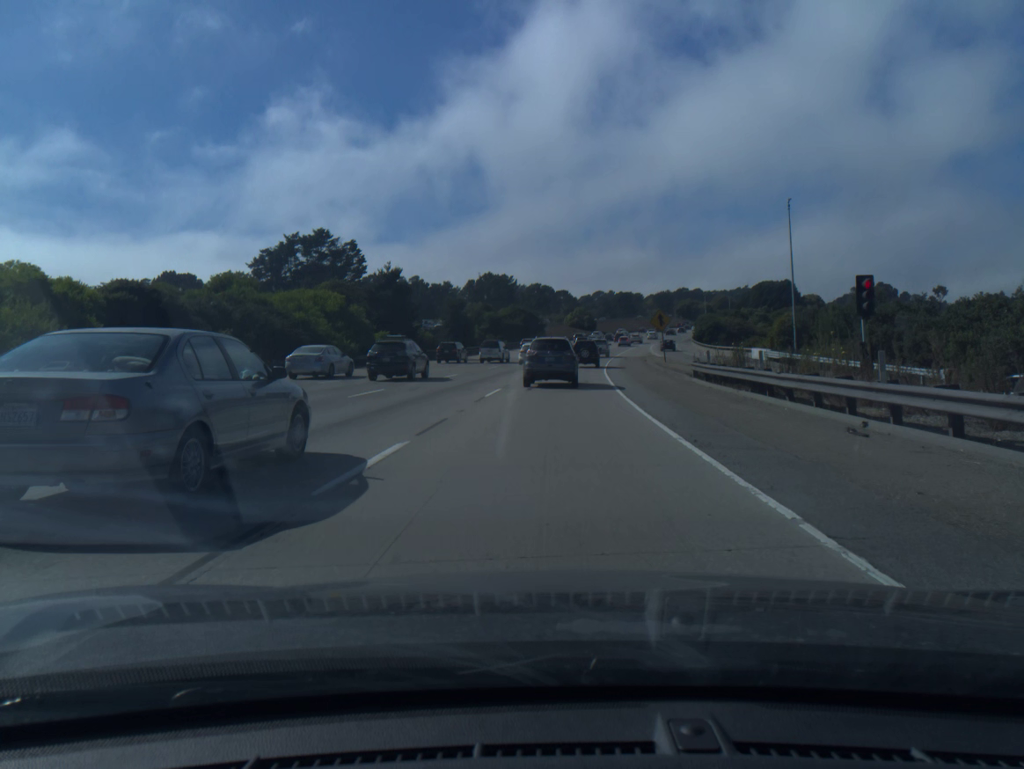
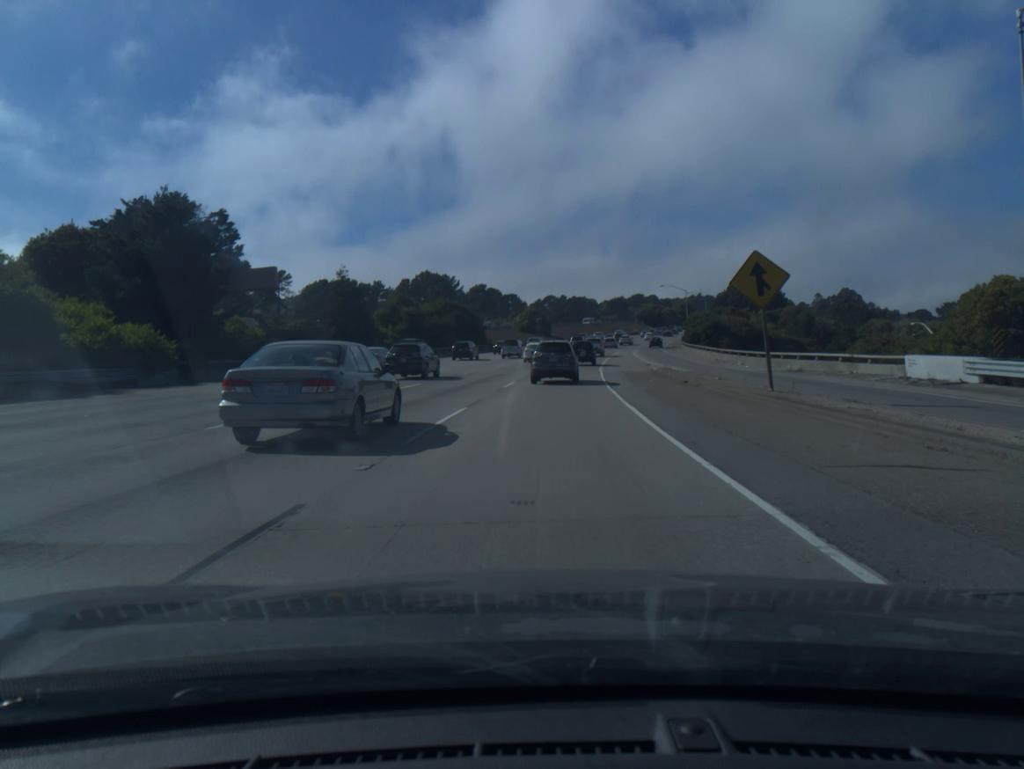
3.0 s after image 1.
(+1.3, +36.7) m; +4°
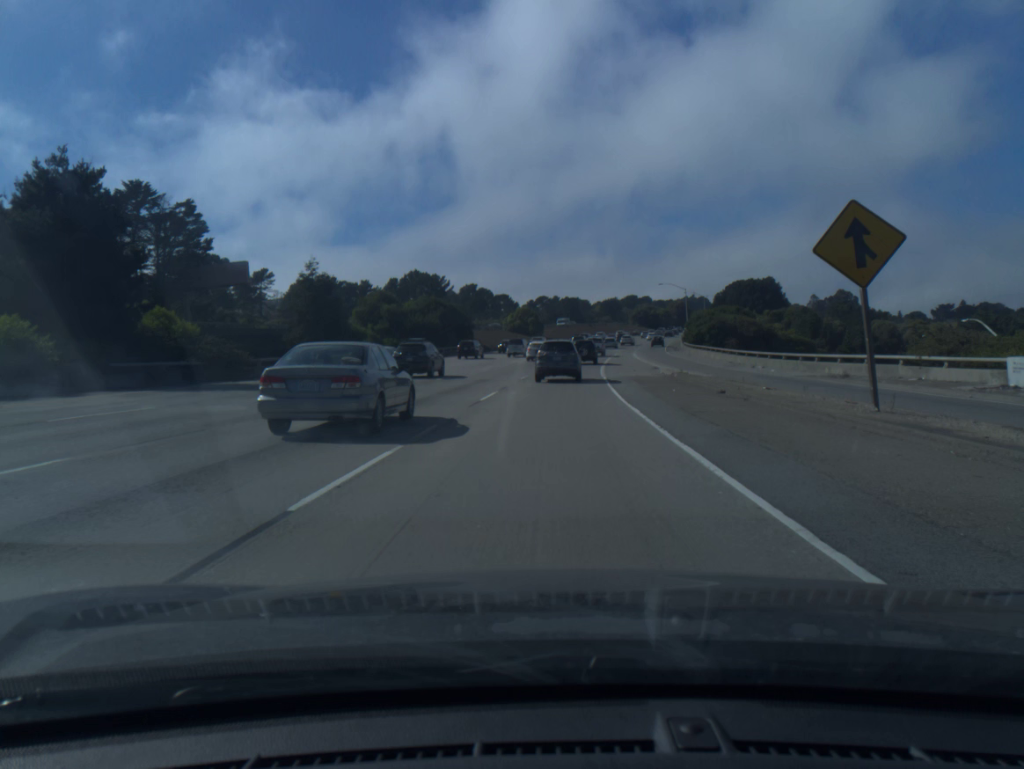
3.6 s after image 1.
(0.0, +7.5) m; 0°
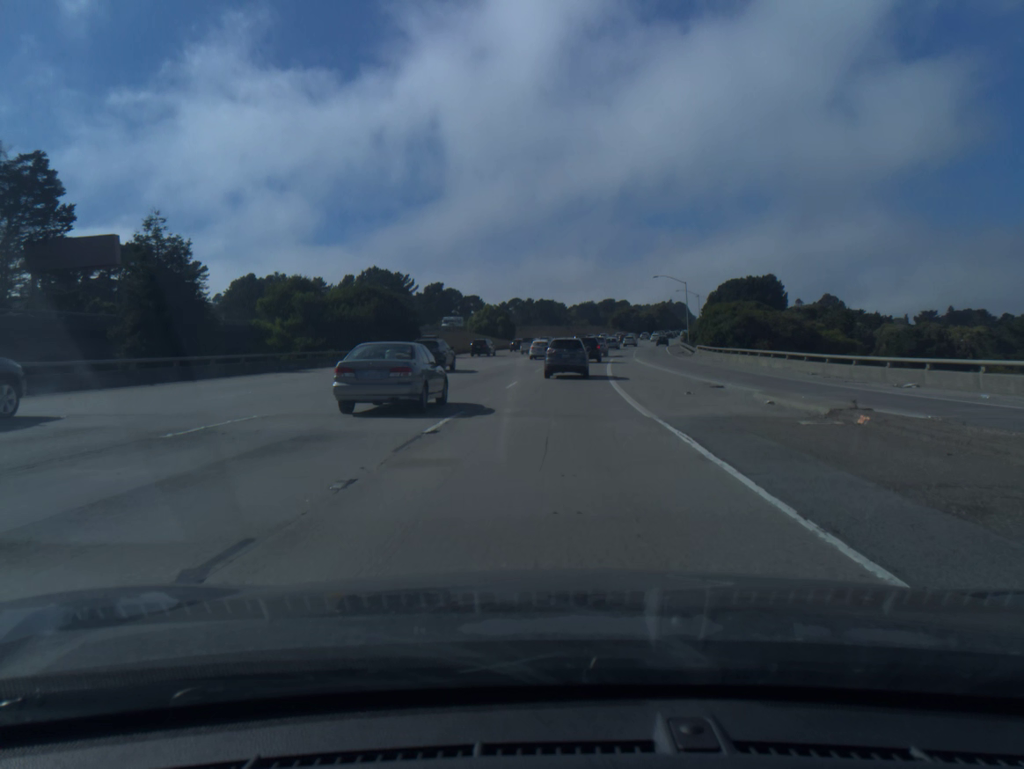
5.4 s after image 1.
(+0.4, +23.0) m; +2°
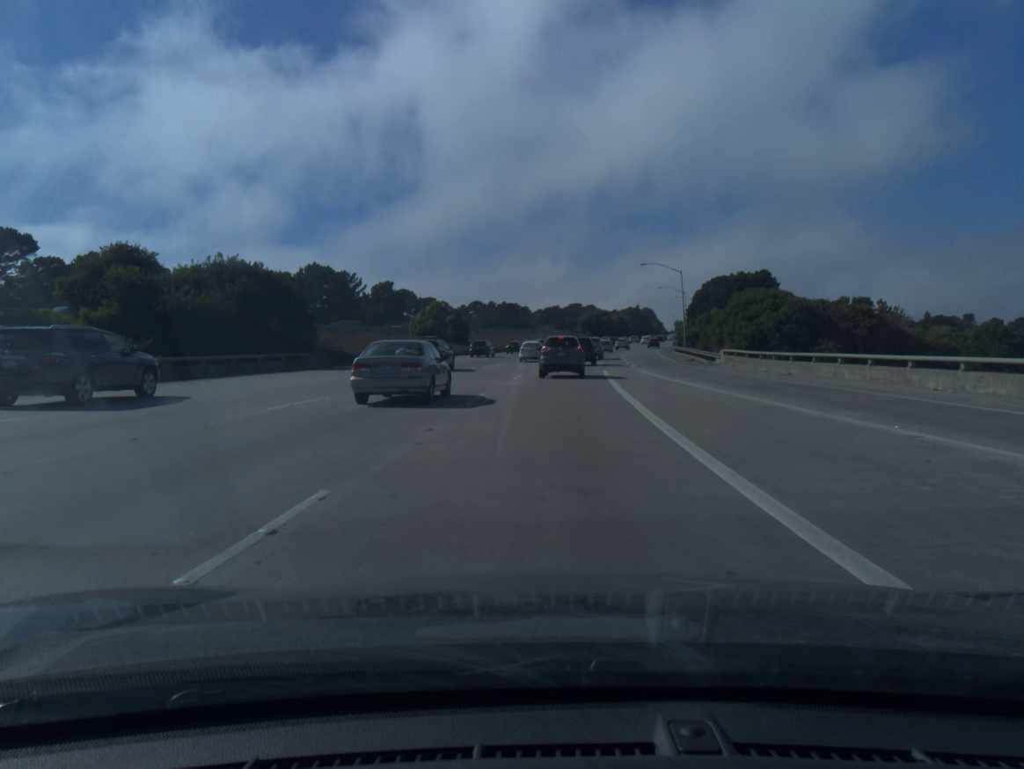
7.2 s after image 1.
(+0.6, +23.2) m; +3°
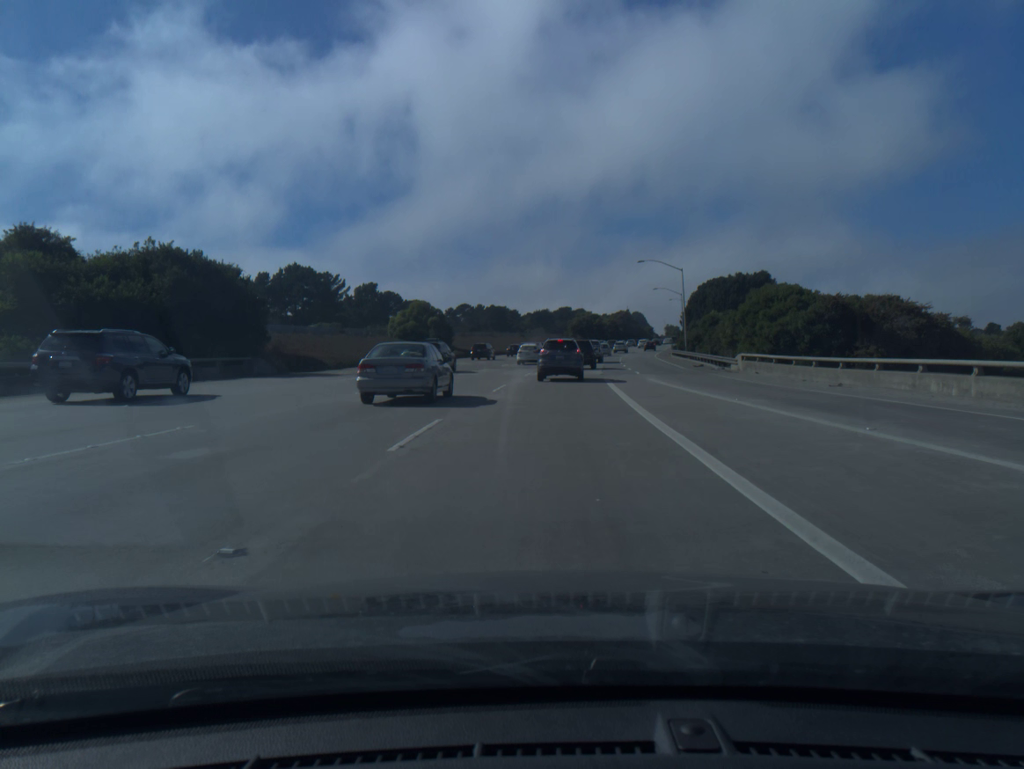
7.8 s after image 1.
(0.0, +7.3) m; +1°
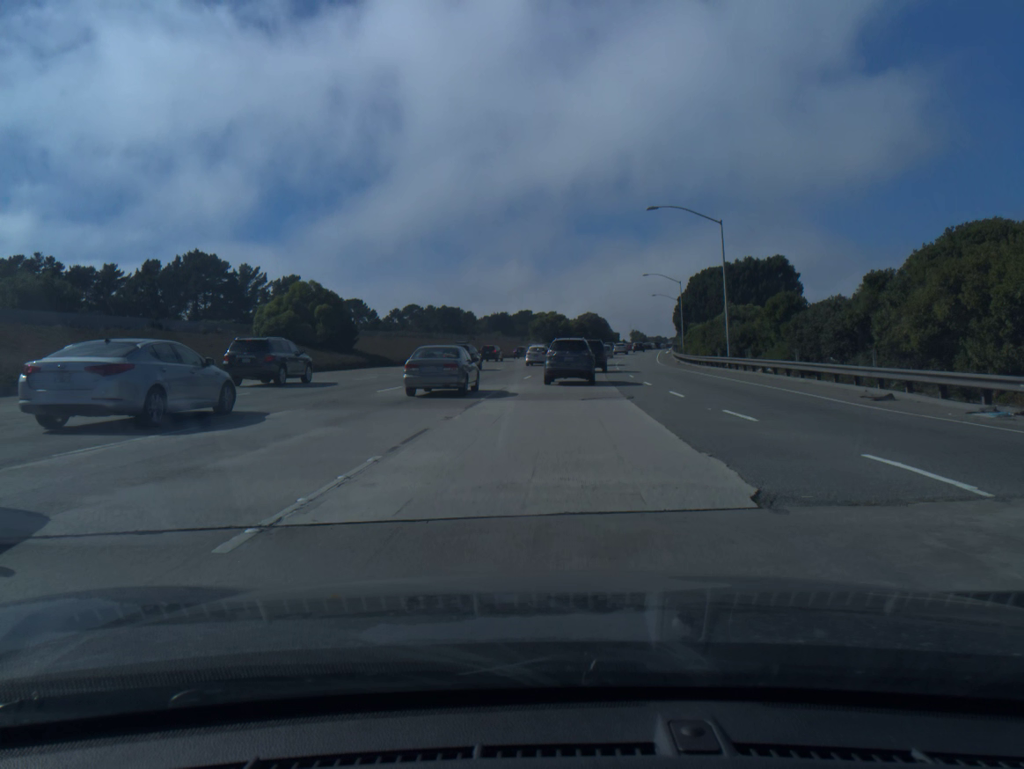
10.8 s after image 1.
(+0.9, +33.4) m; +3°
